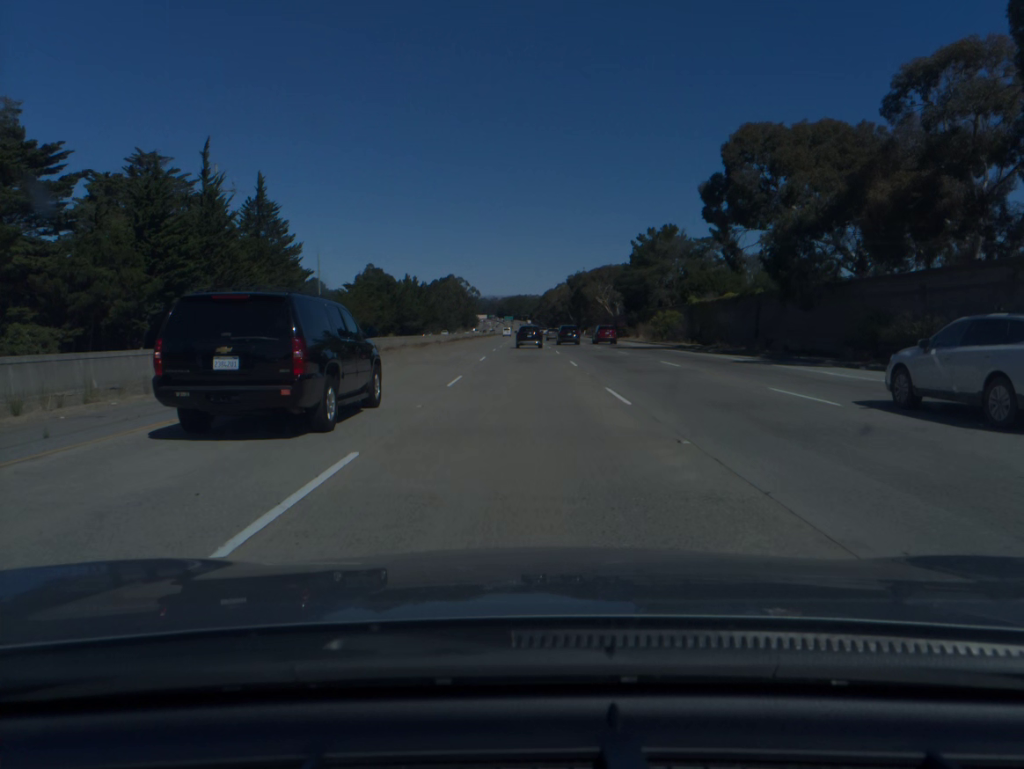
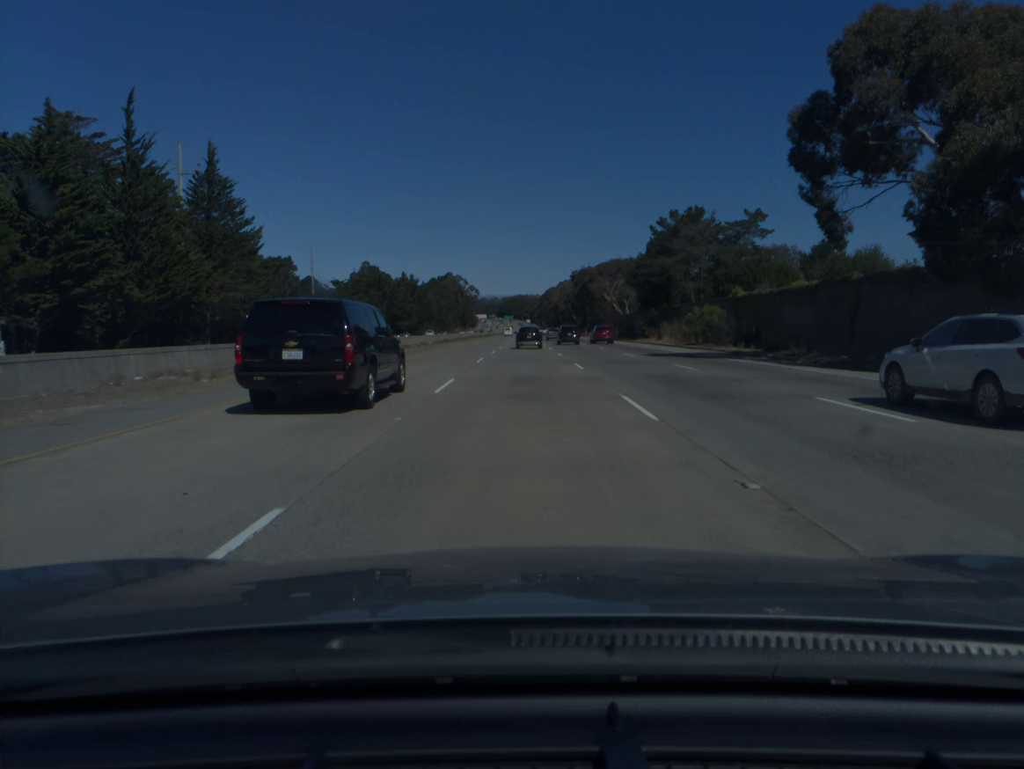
(0.0, +17.4) m; 0°
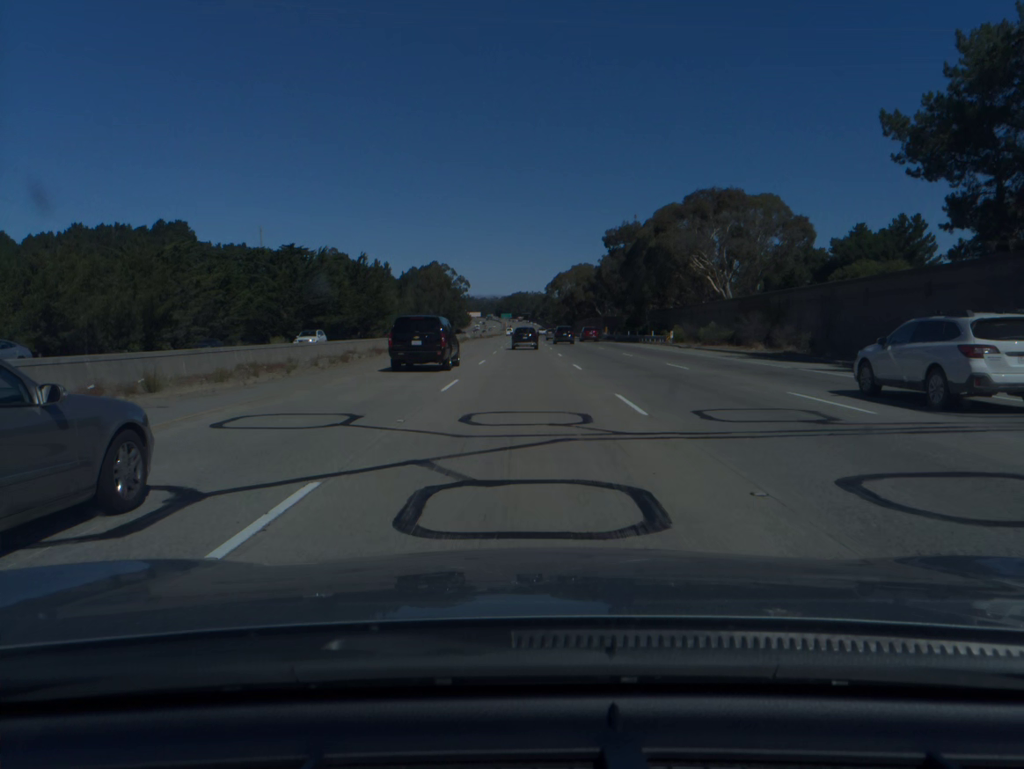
(0.0, +86.5) m; 0°
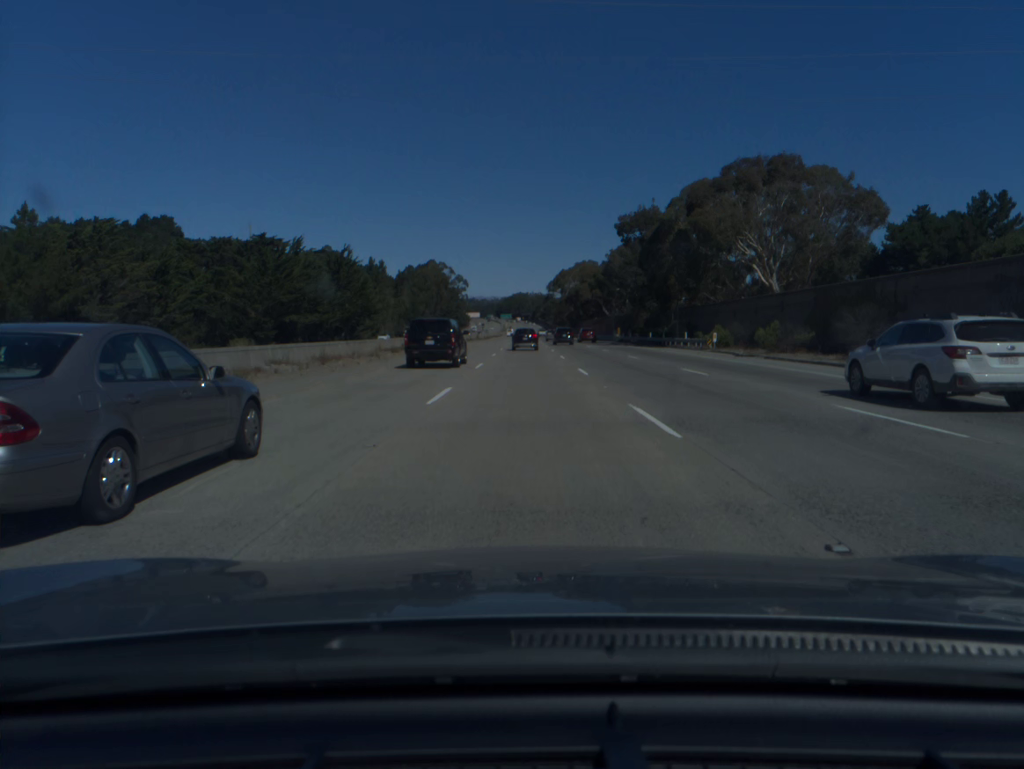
(0.0, +17.2) m; 0°
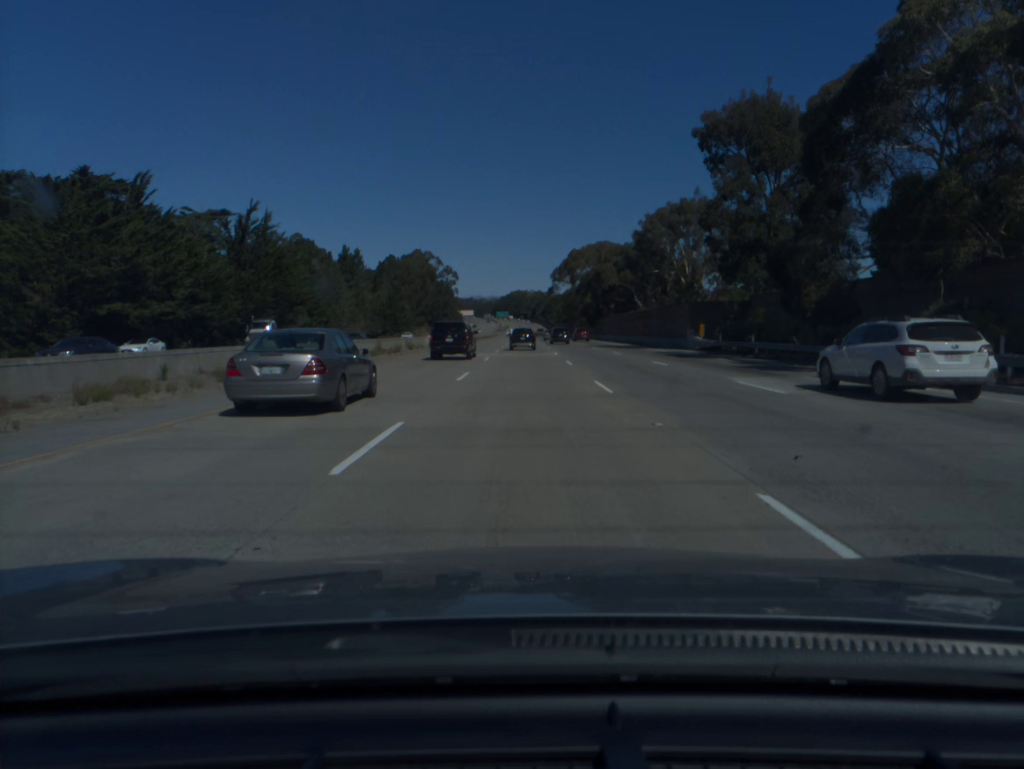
(+0.1, +51.5) m; 0°
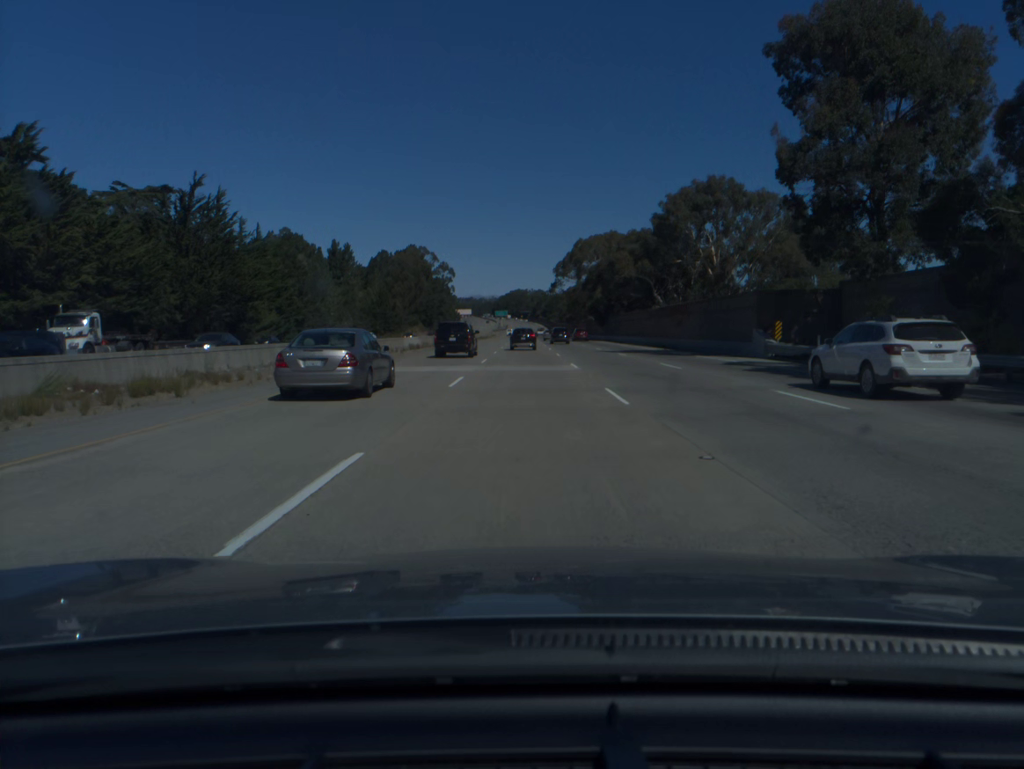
(0.0, +17.1) m; 0°
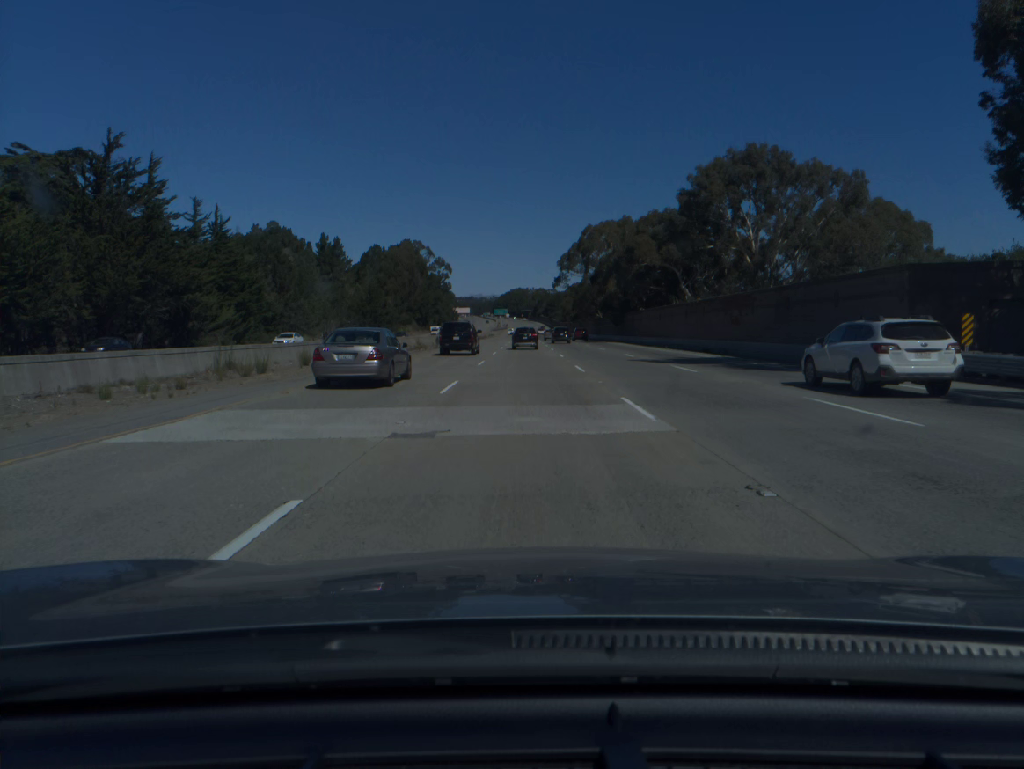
(0.0, +17.1) m; 0°
